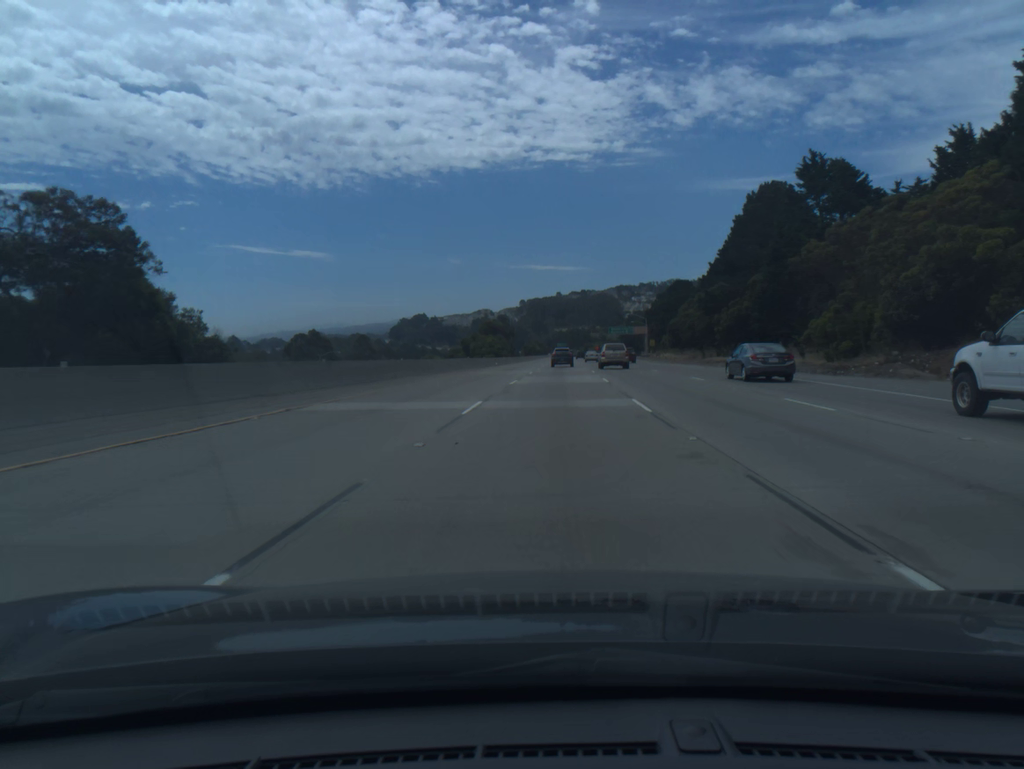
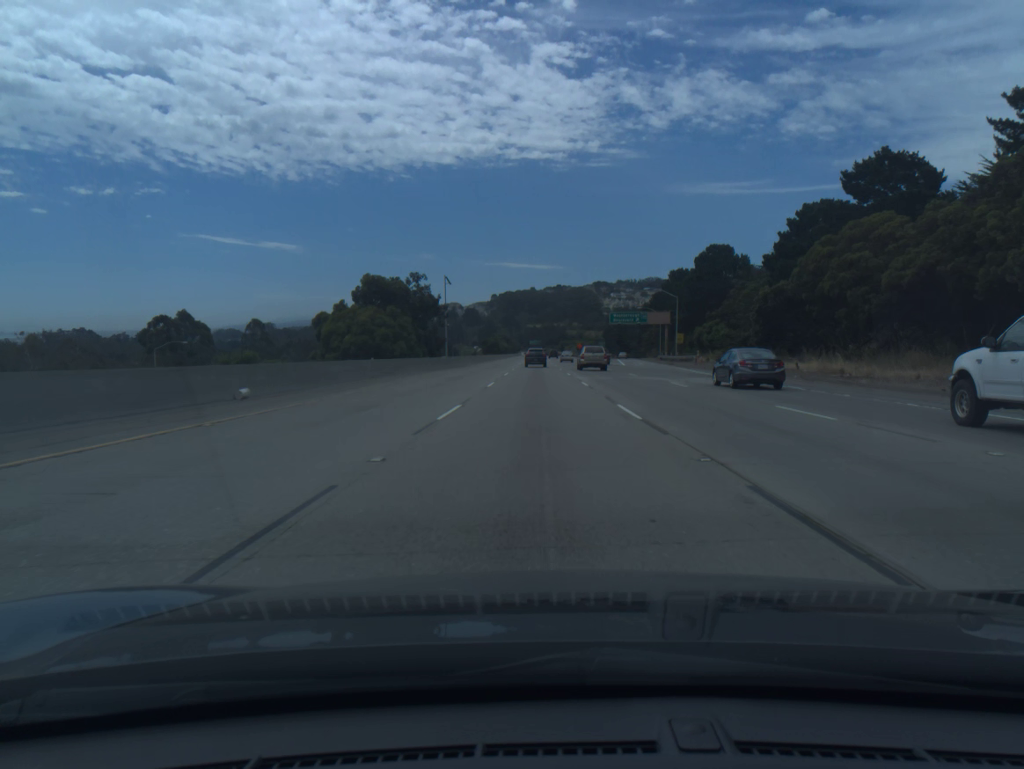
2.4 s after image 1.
(+2.0, +74.2) m; +2°
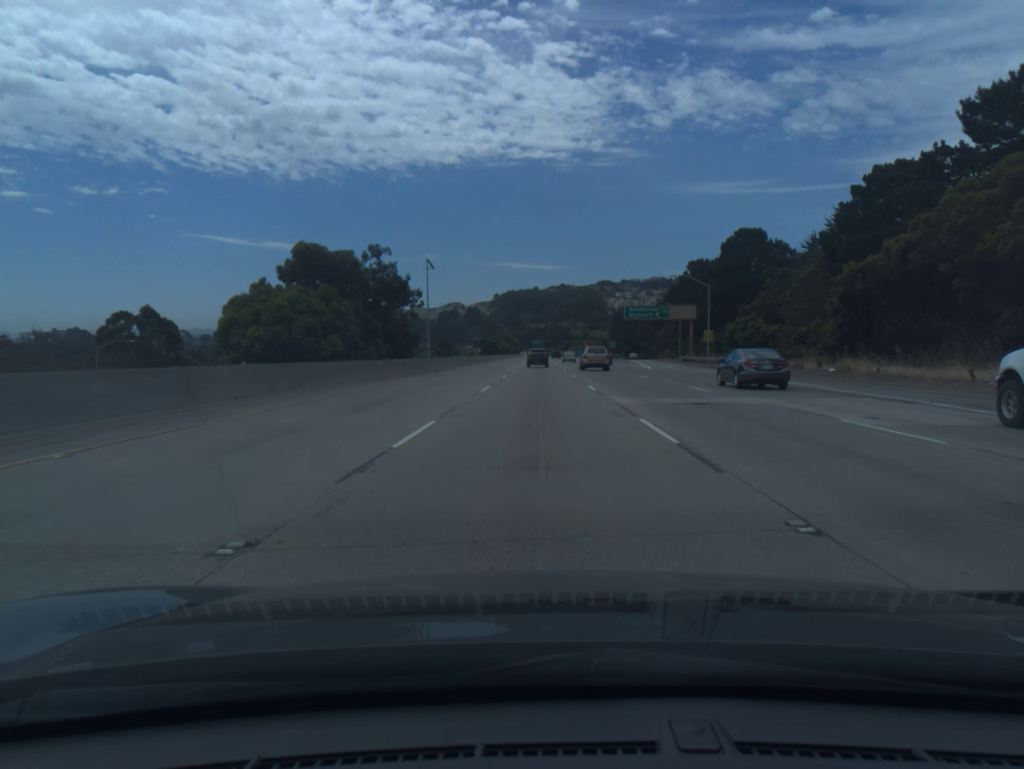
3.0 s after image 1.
(0.0, +18.6) m; 0°
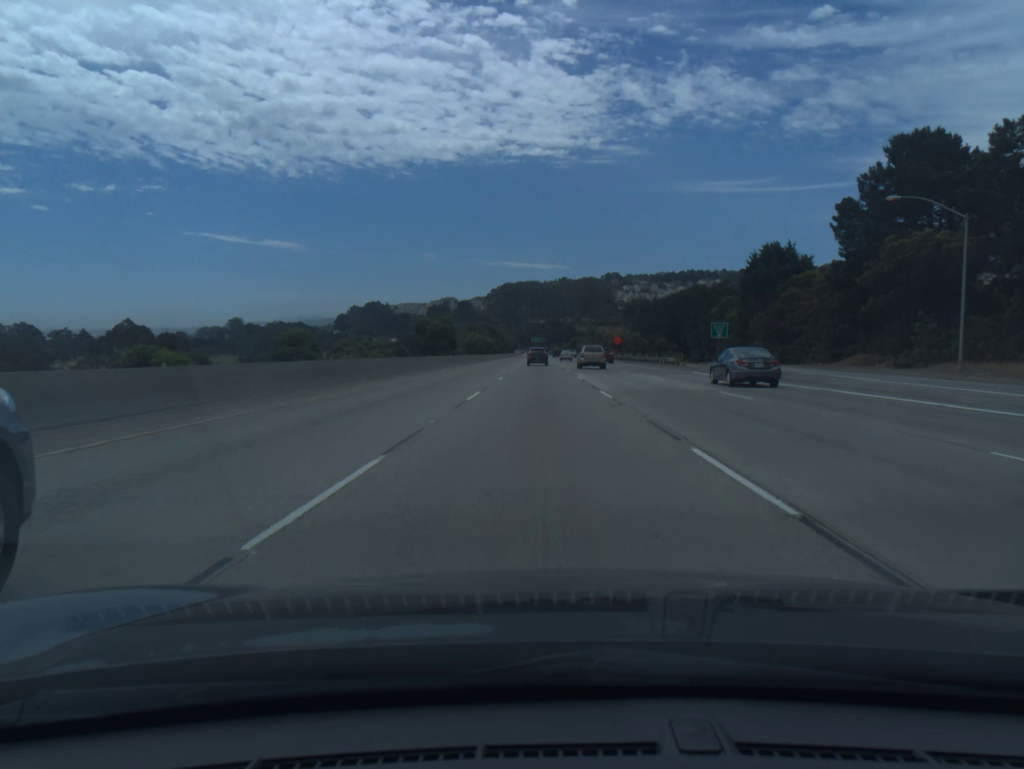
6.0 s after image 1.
(-0.3, +92.6) m; 0°
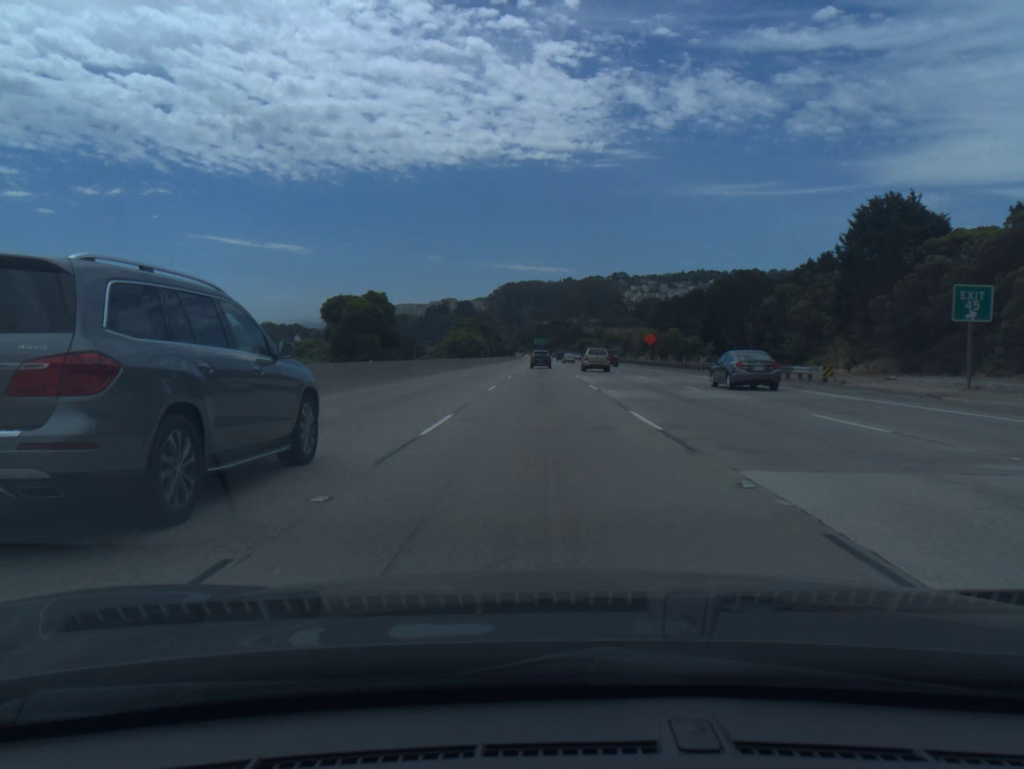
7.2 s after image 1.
(-0.1, +37.1) m; 0°
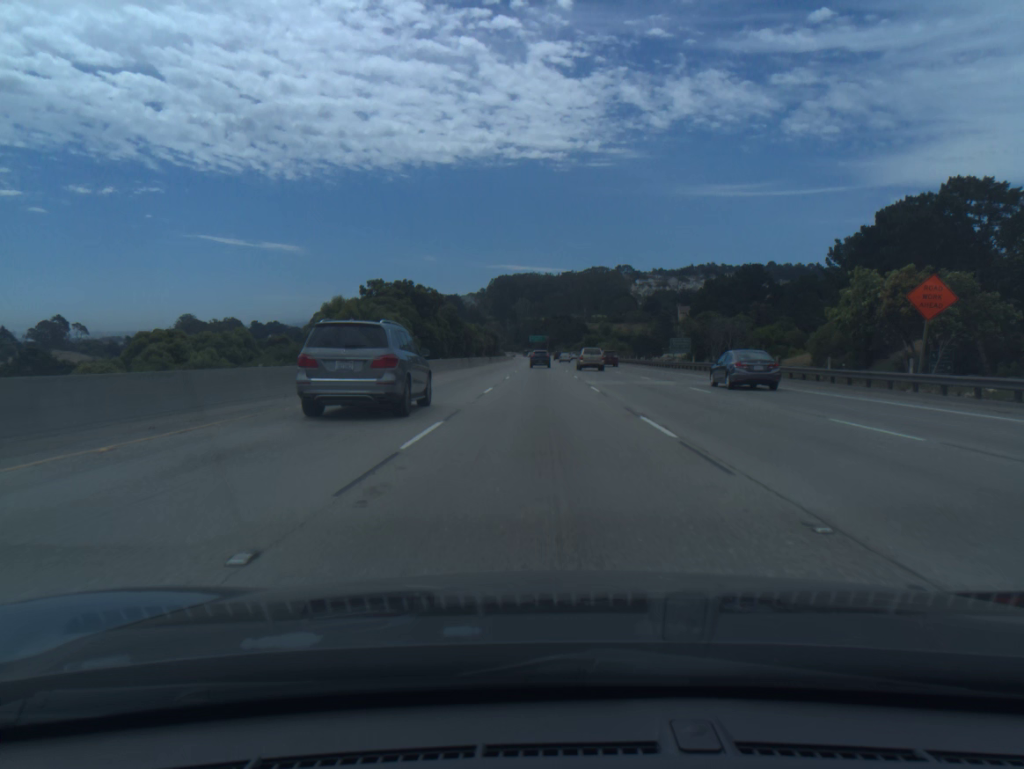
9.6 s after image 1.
(0.0, +74.2) m; 0°
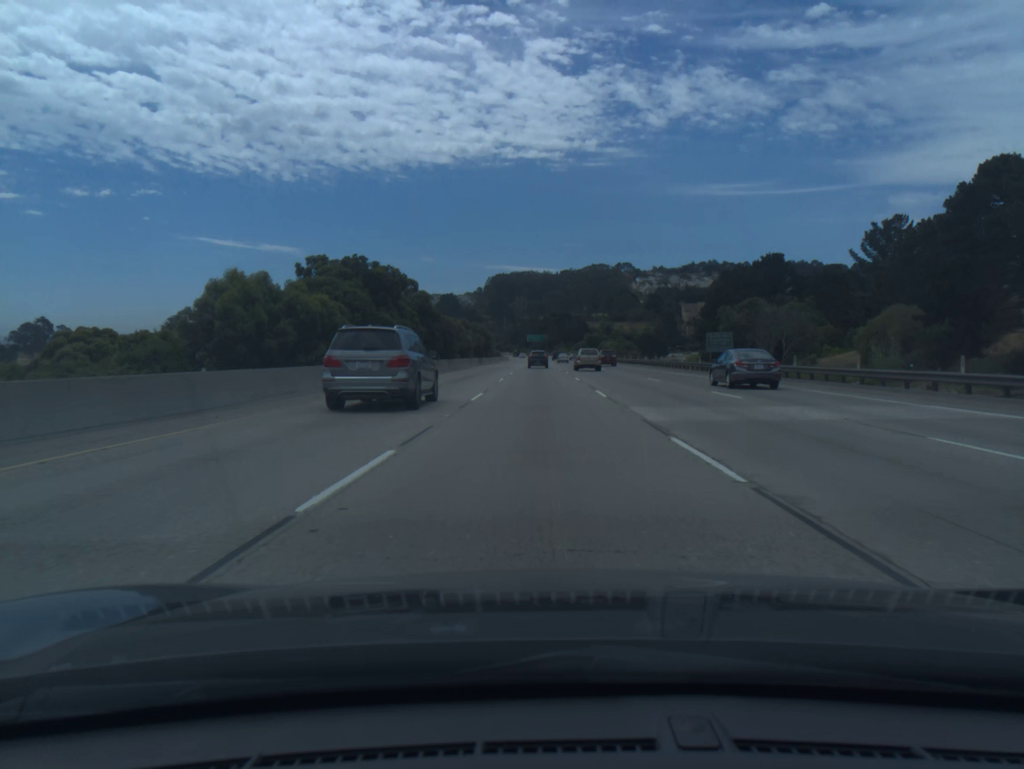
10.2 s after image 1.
(0.0, +18.7) m; 0°
